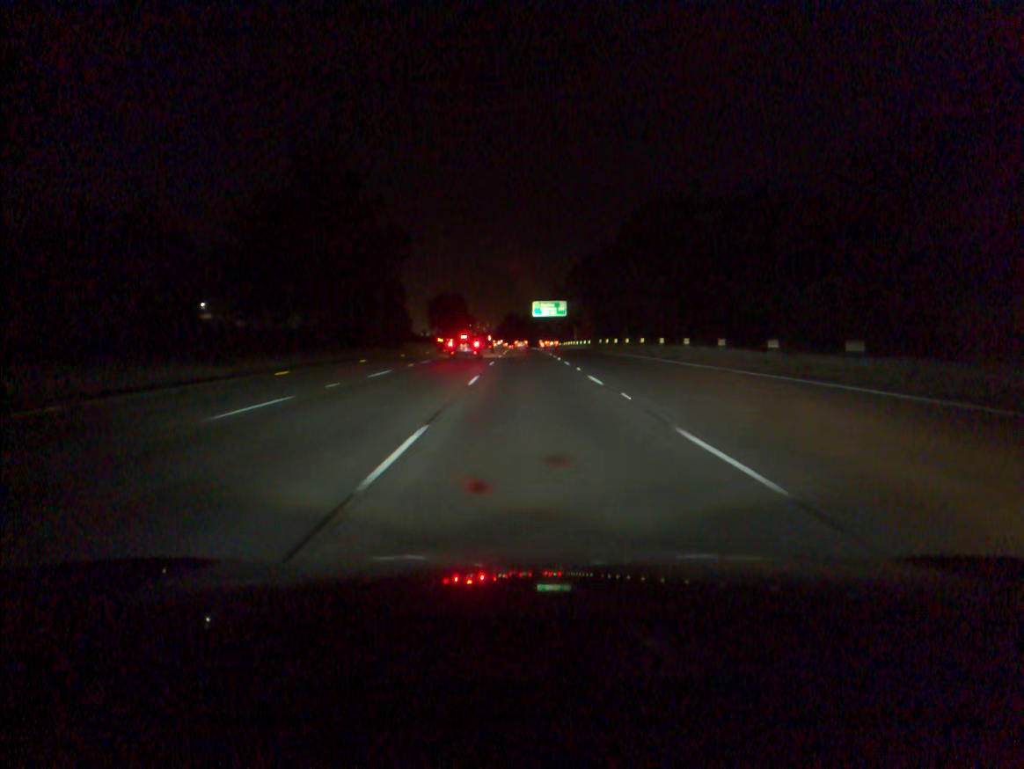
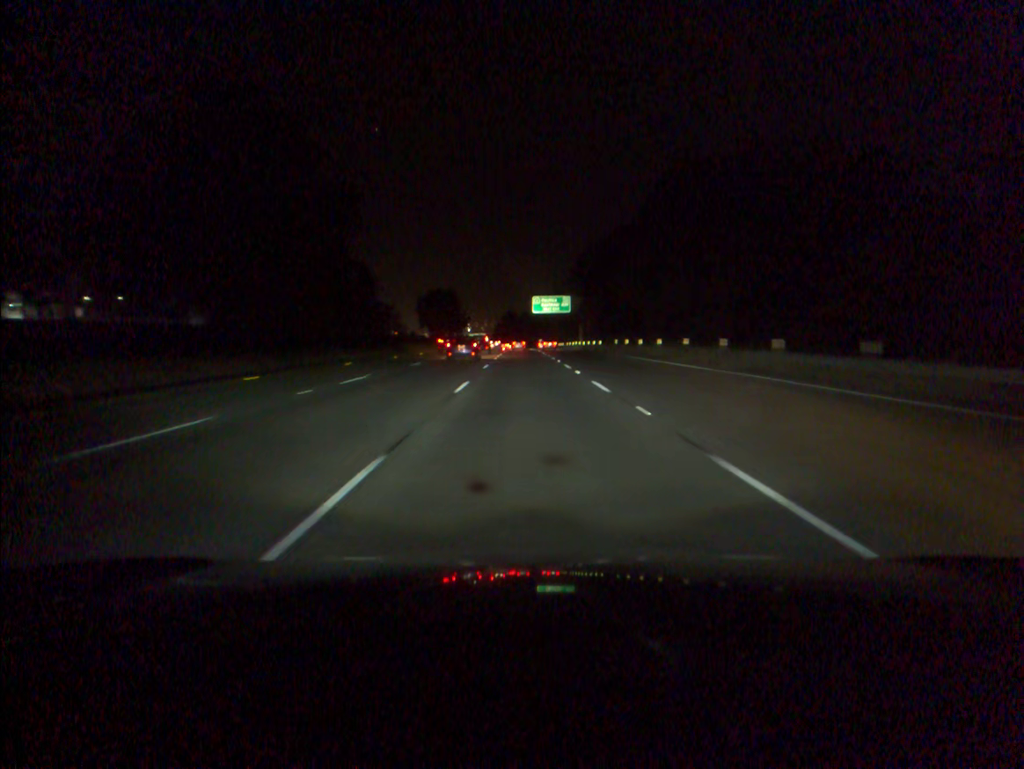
(0.0, +17.4) m; 0°
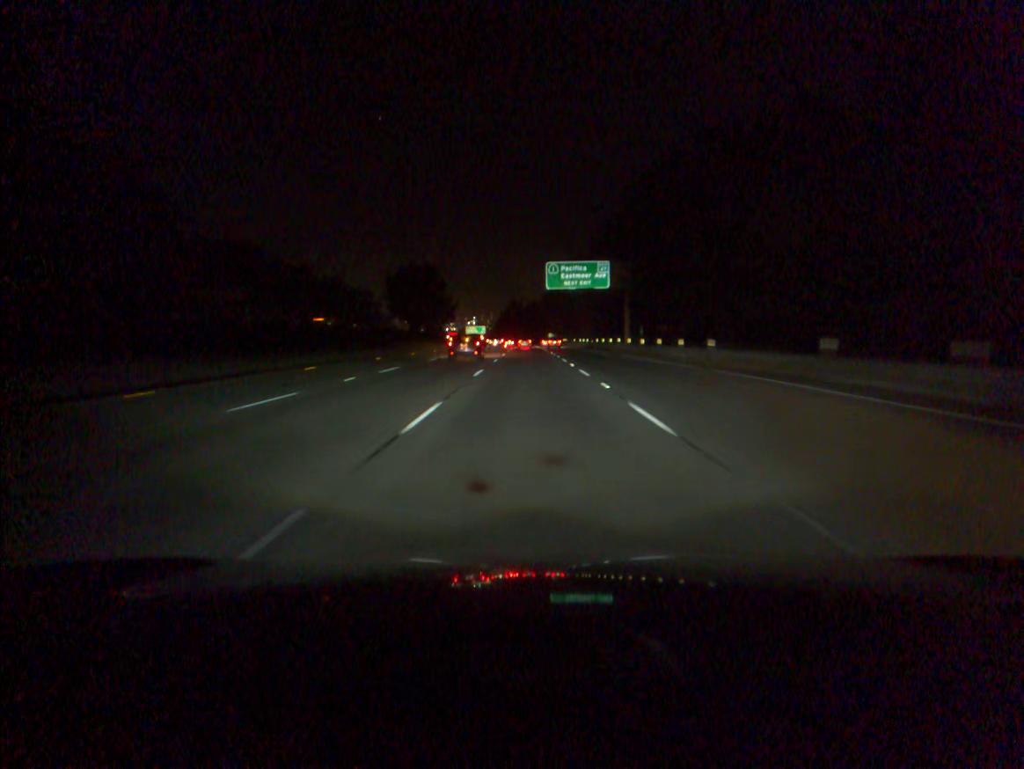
(-0.2, +51.8) m; 0°
